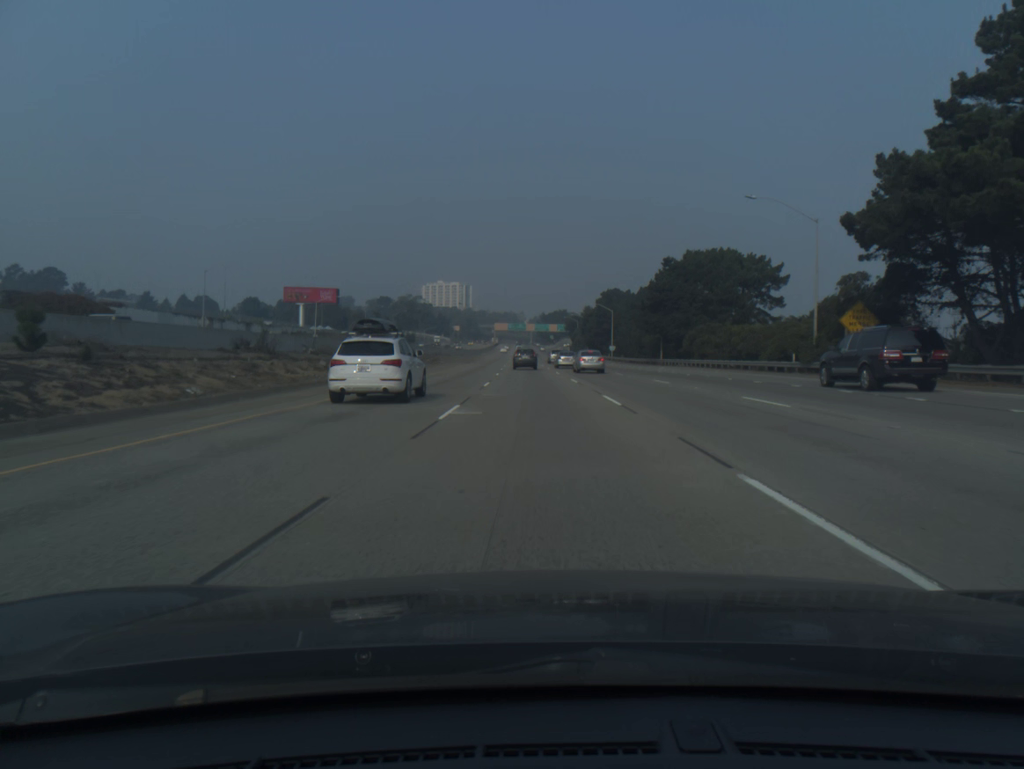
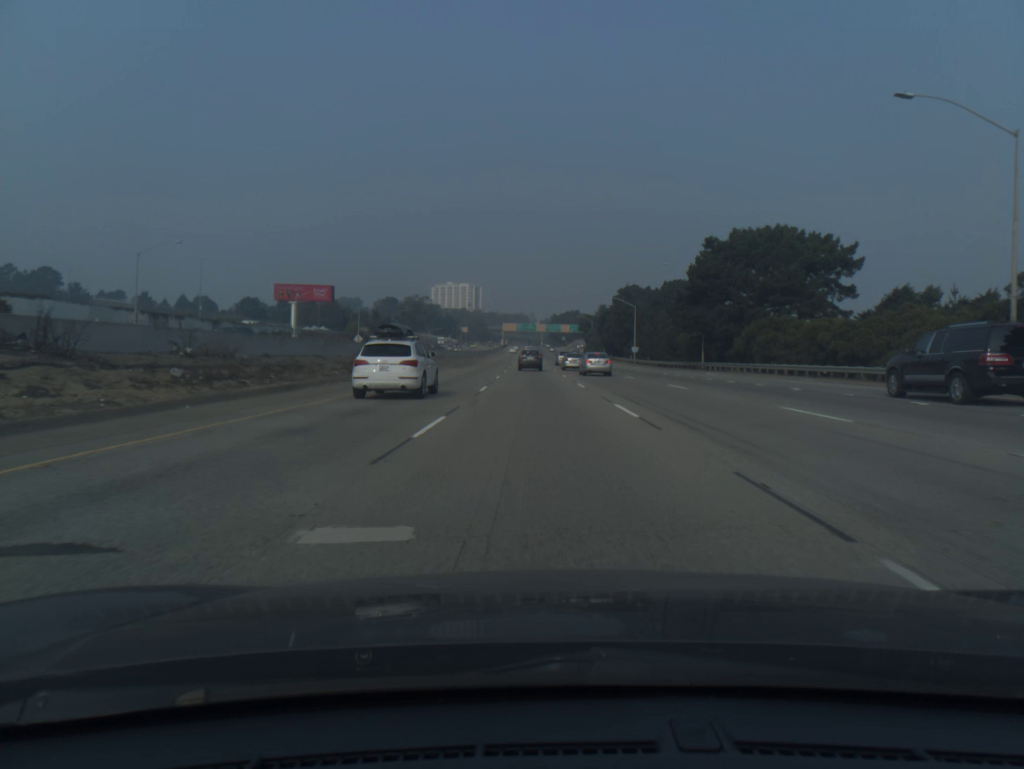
(-0.1, +17.9) m; -1°
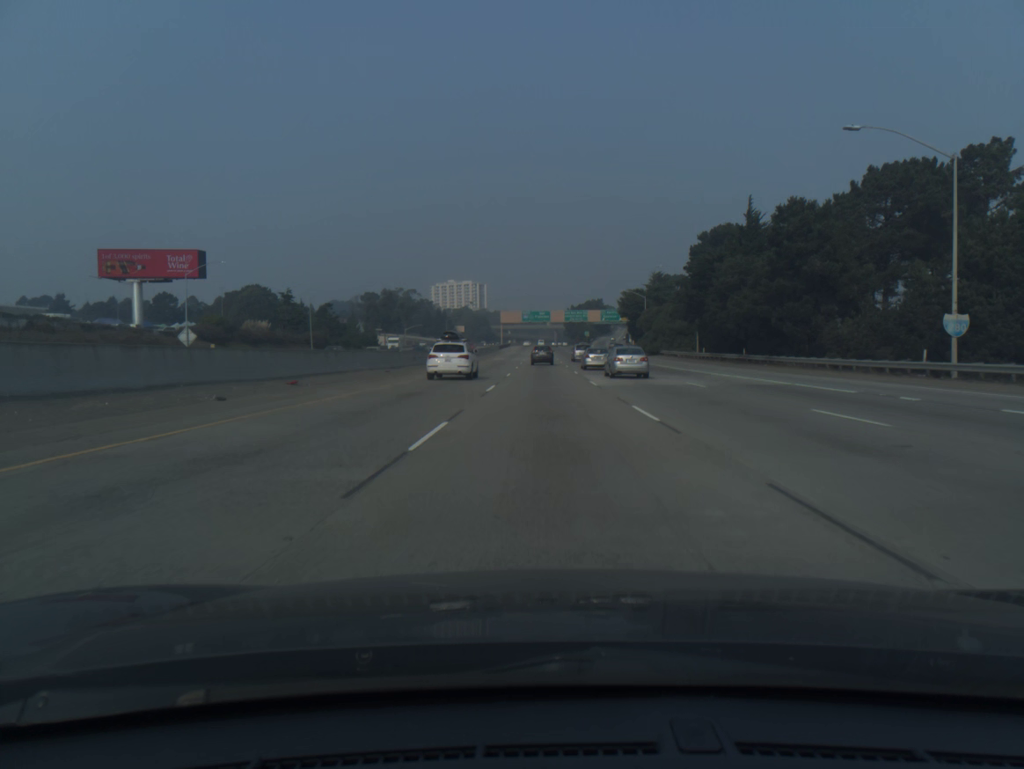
(-1.4, +88.9) m; -1°
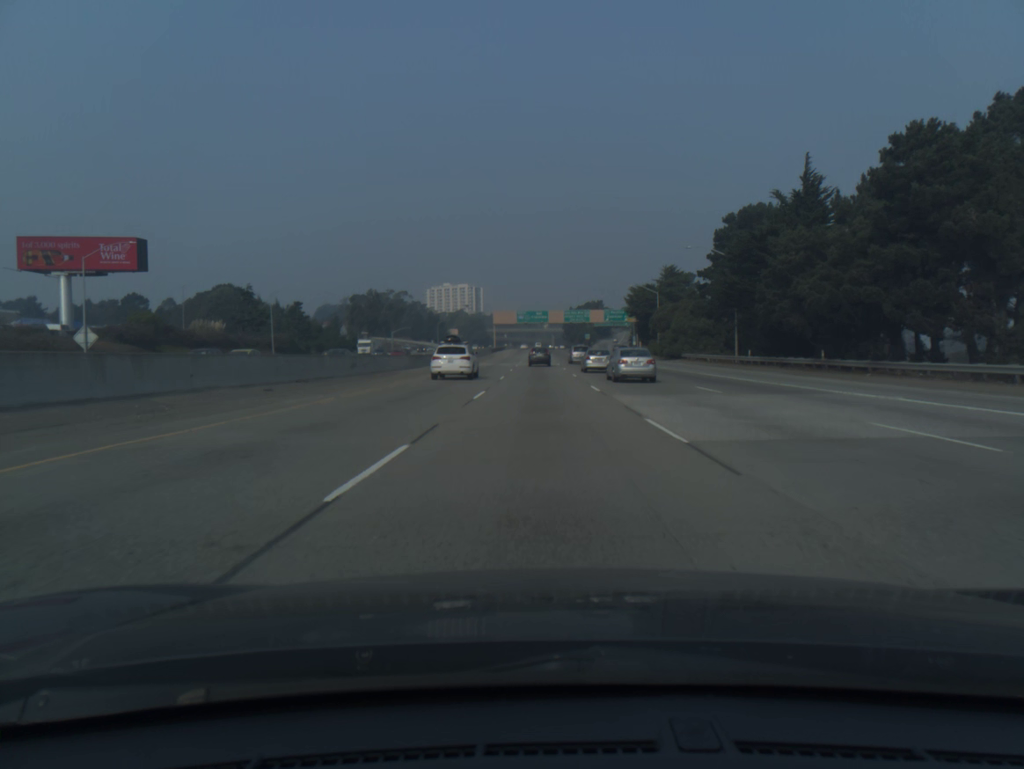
(0.0, +17.8) m; 0°
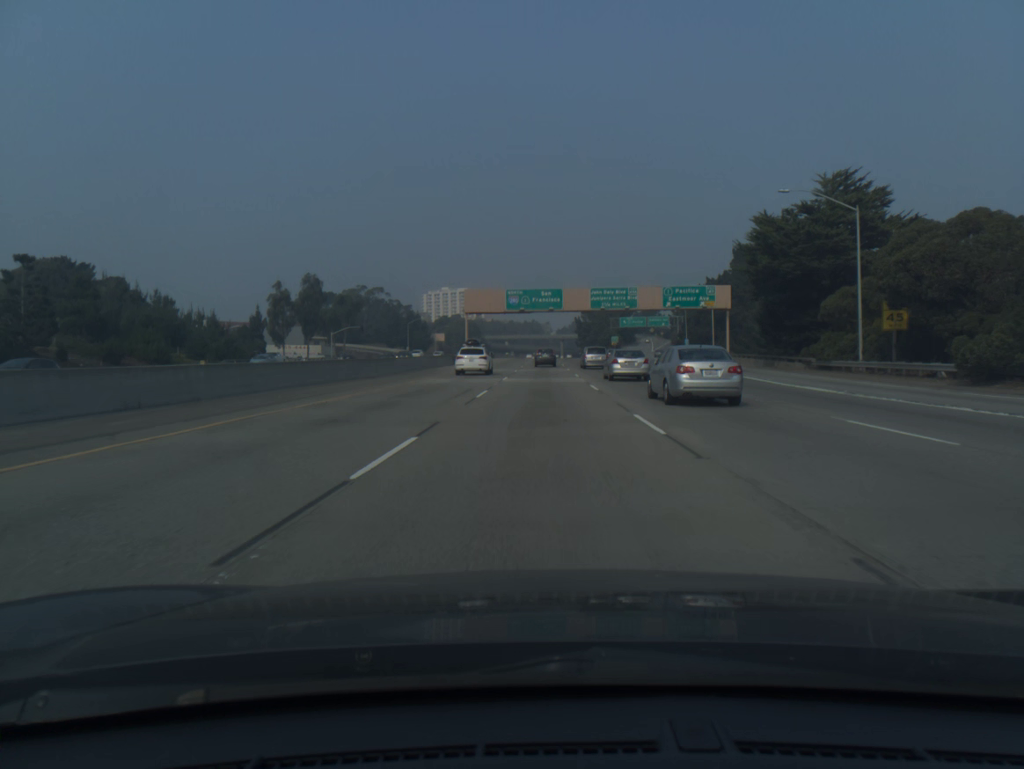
(-0.2, +71.8) m; 0°
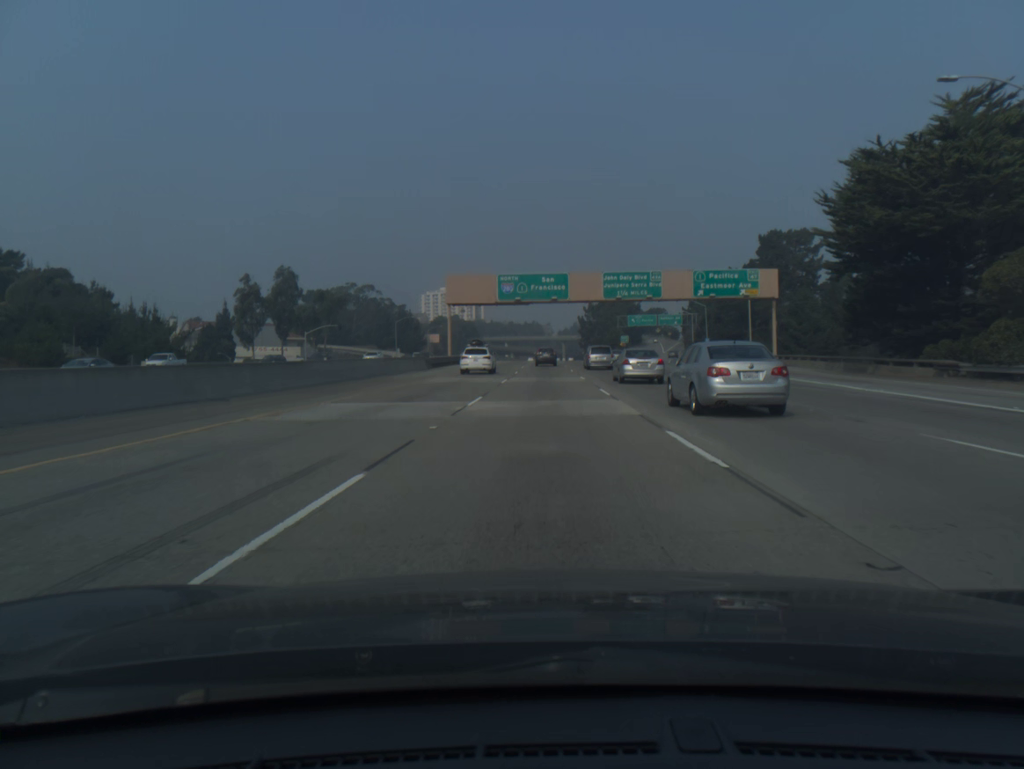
(0.0, +18.1) m; 0°
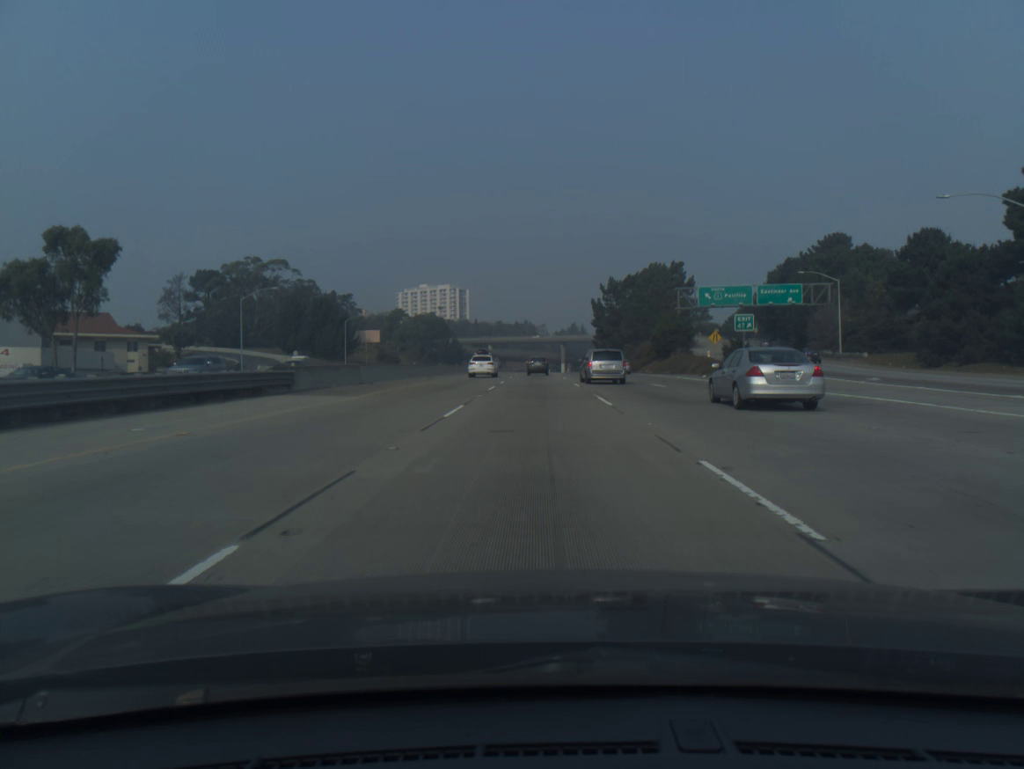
(+0.5, +90.8) m; 0°
